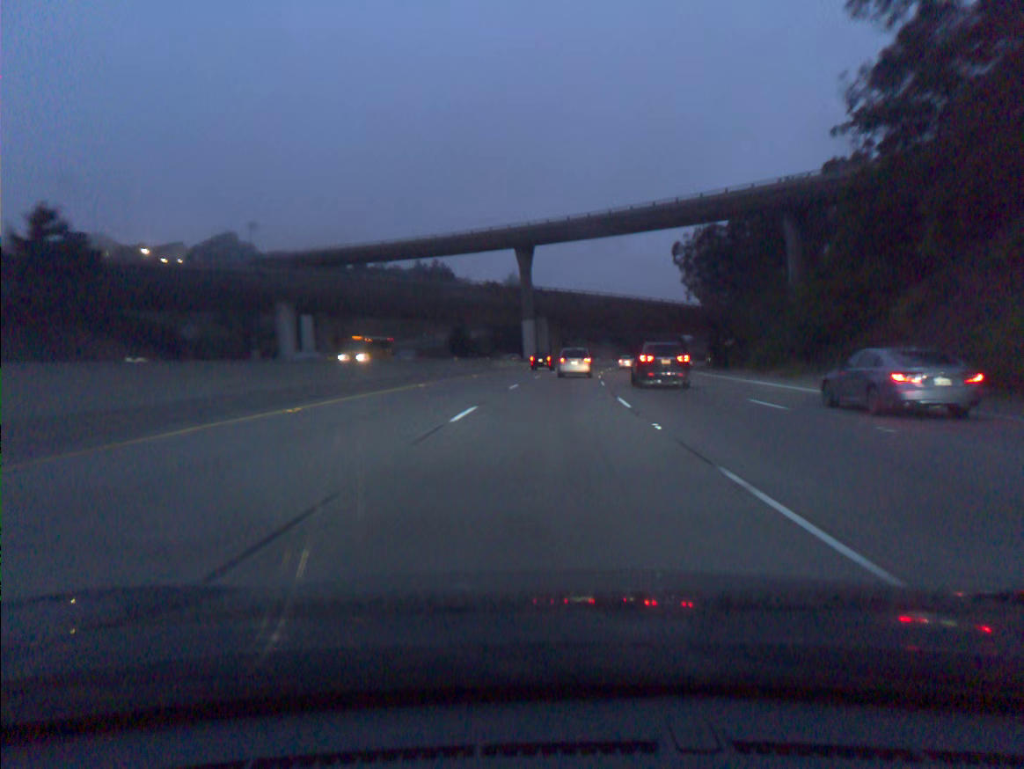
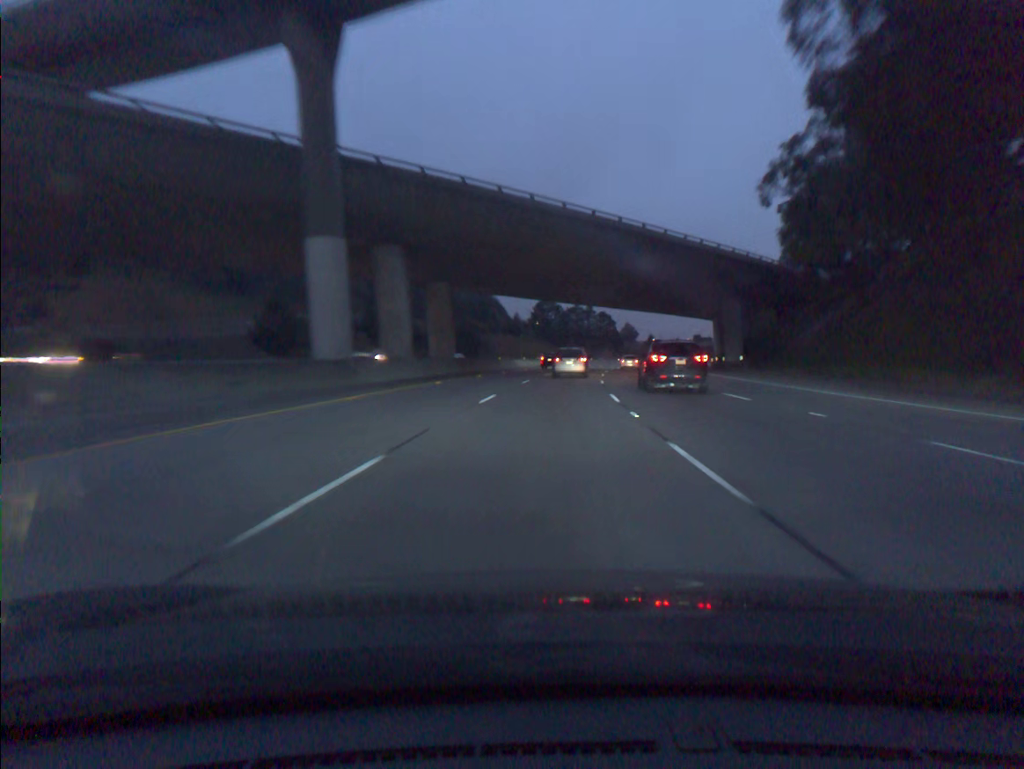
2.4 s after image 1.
(+3.8, +67.4) m; +6°
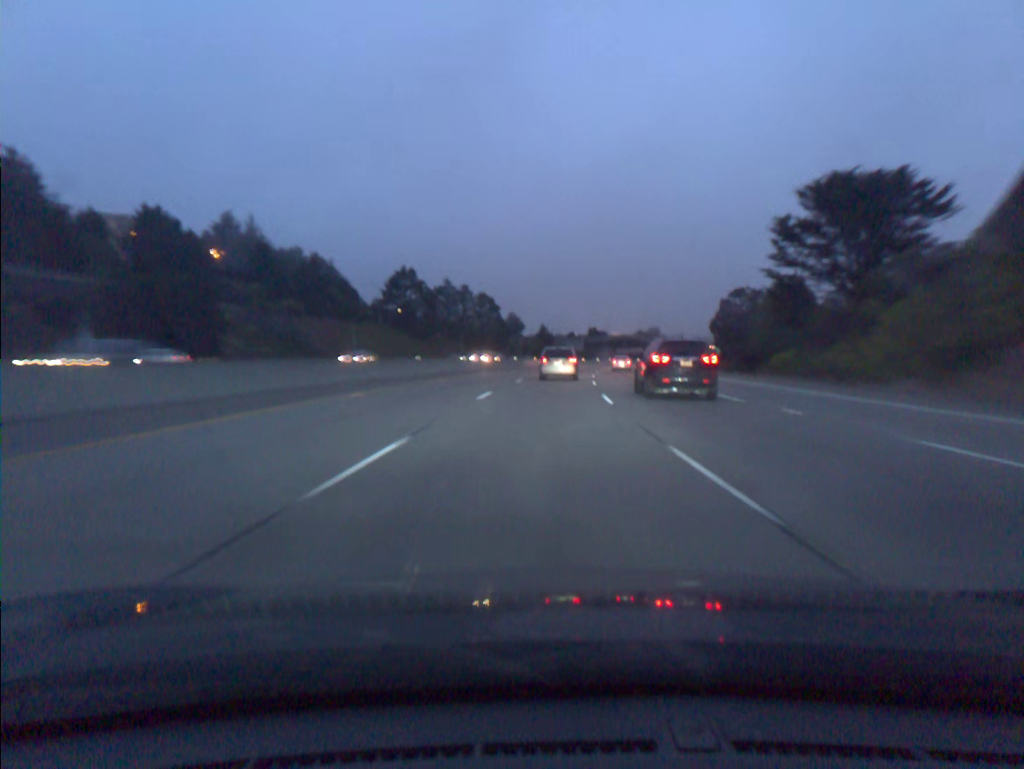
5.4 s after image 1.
(+6.1, +85.6) m; +9°
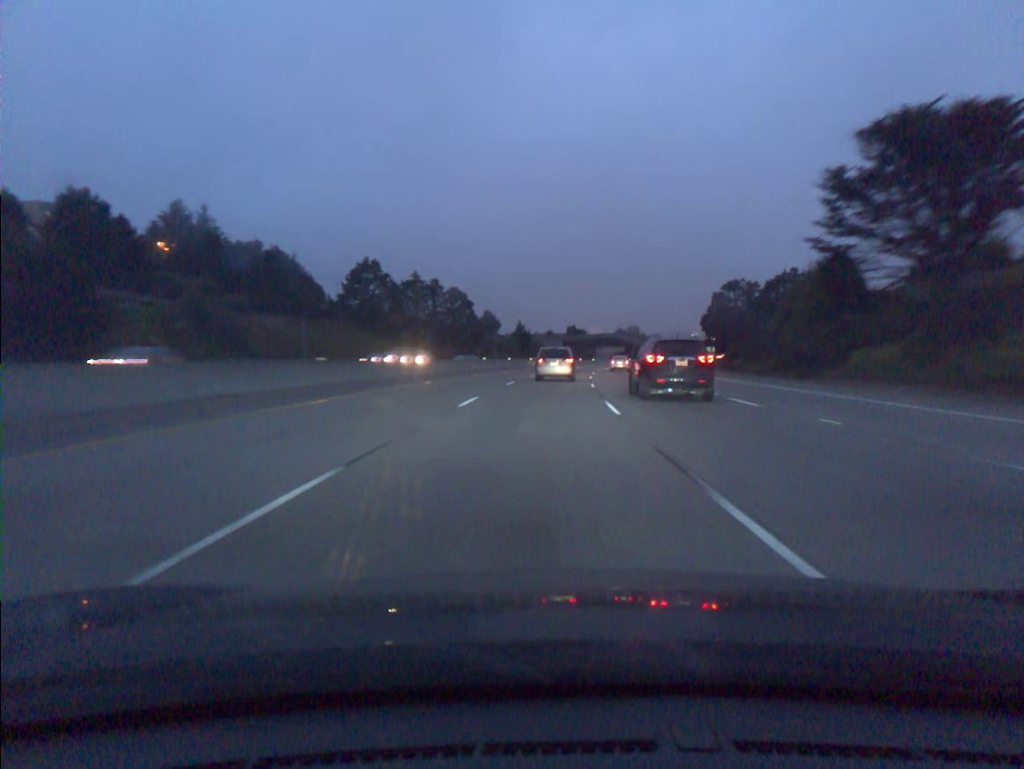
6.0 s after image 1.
(+0.3, +17.4) m; +2°
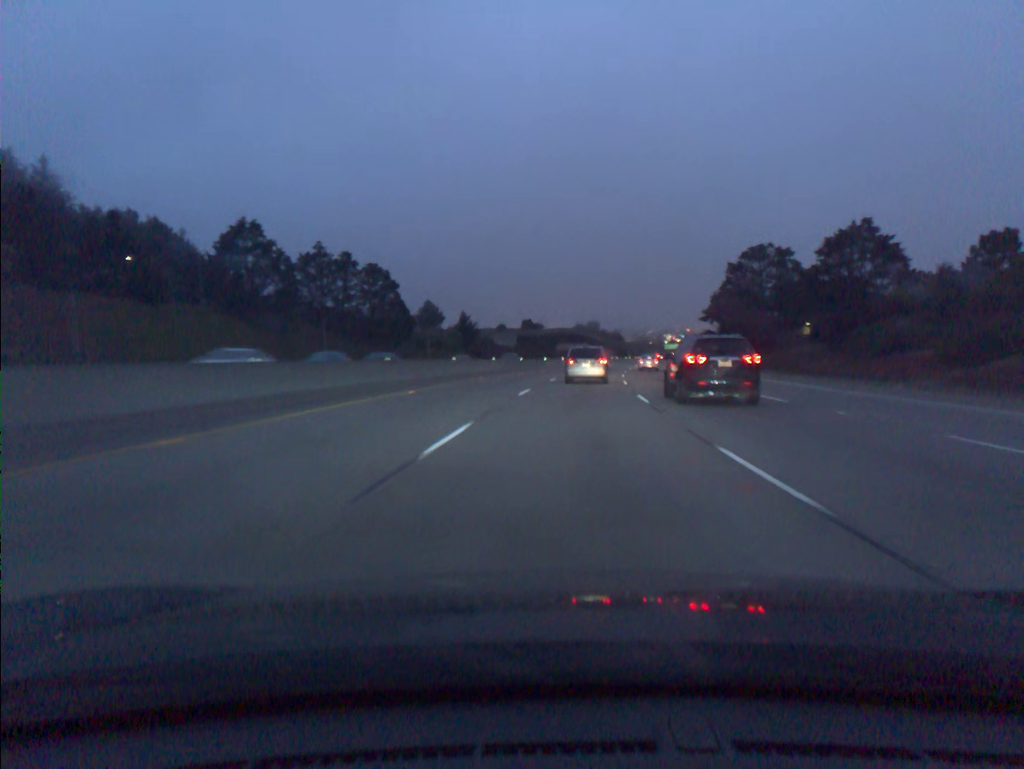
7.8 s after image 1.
(+1.4, +52.7) m; +3°
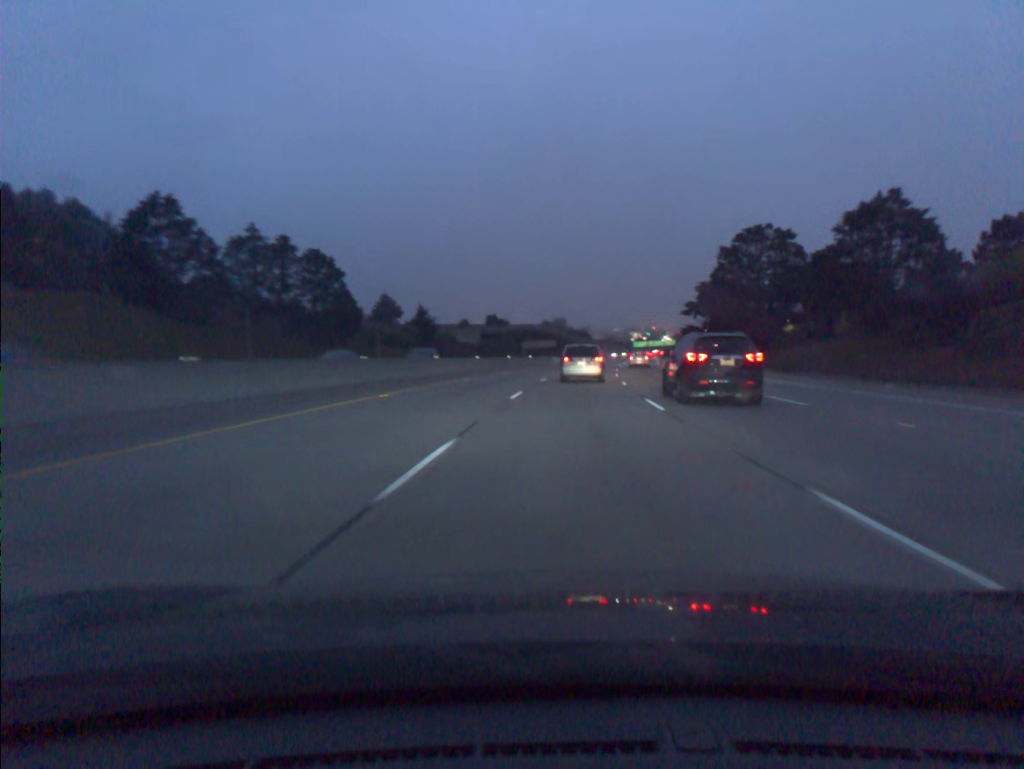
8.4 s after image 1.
(+0.3, +17.7) m; +2°
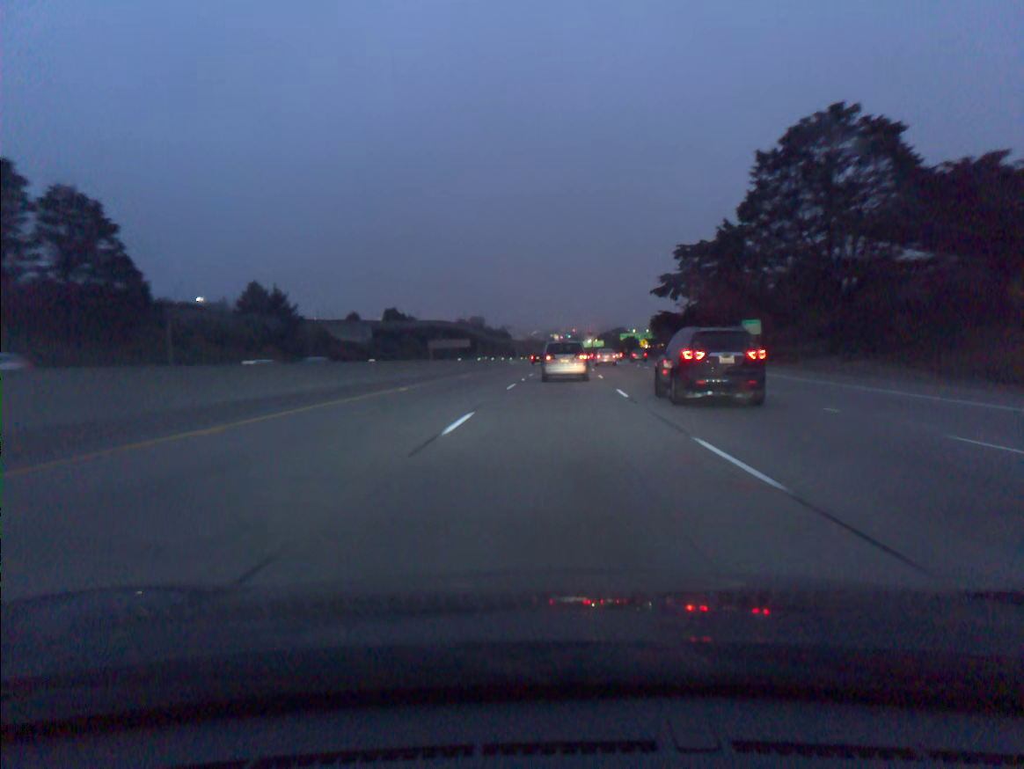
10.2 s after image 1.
(+3.0, +53.0) m; +6°
